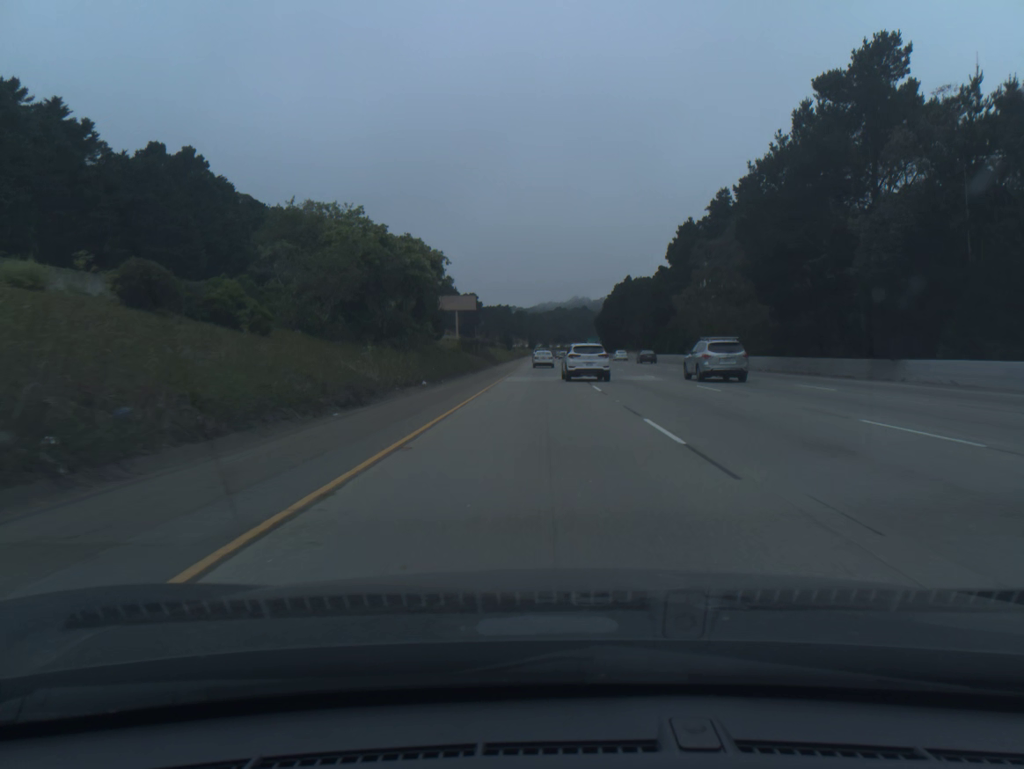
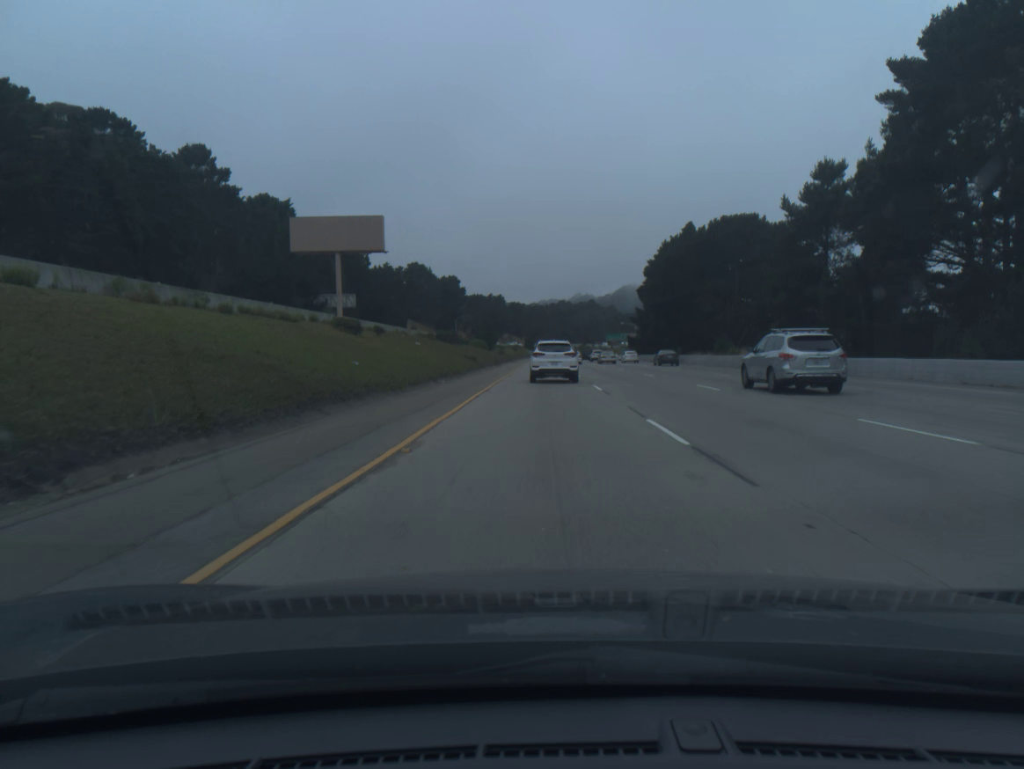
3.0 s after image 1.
(-0.1, +87.7) m; 0°
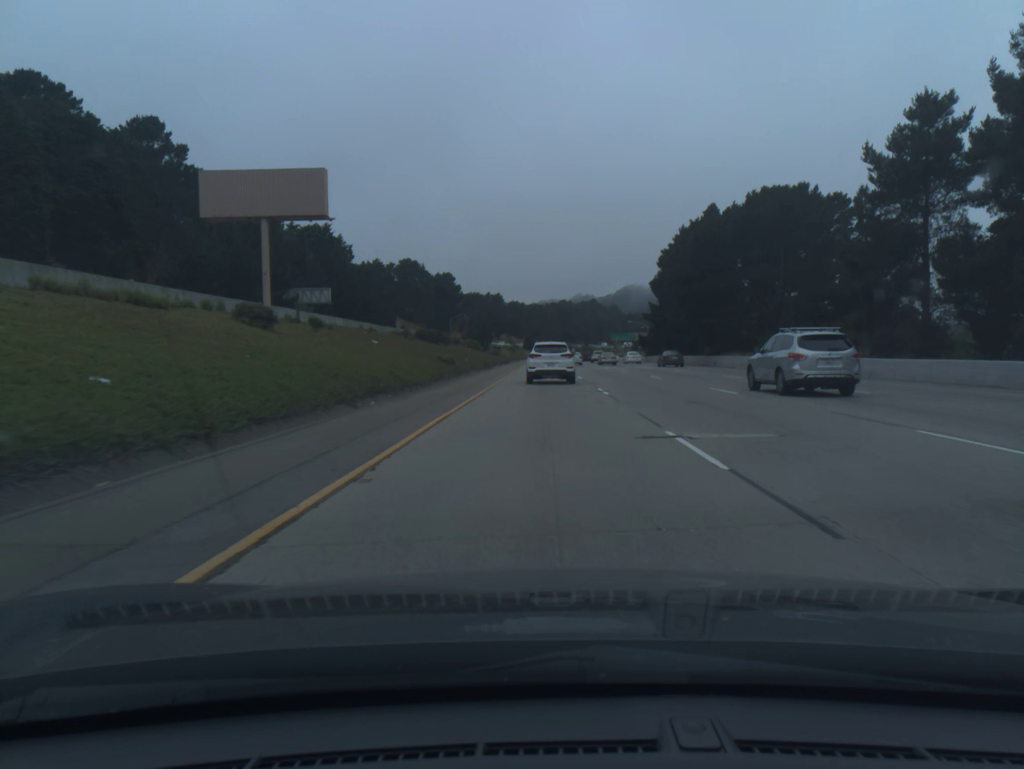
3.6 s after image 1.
(0.0, +16.8) m; 0°
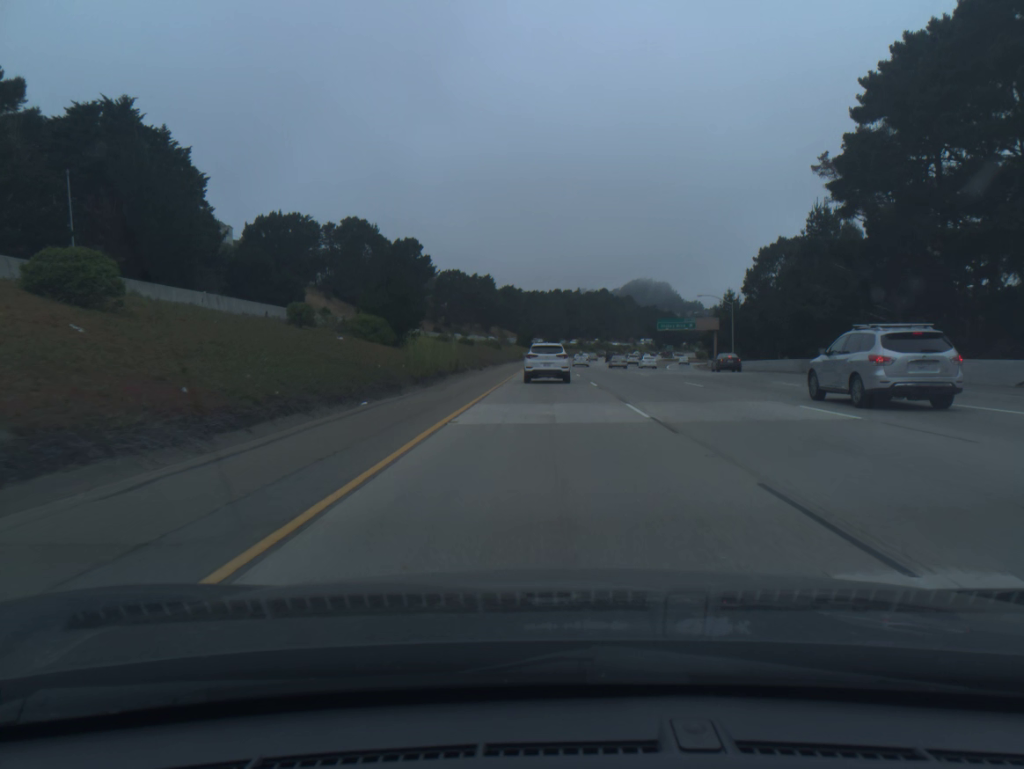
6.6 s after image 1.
(-0.1, +81.3) m; 0°
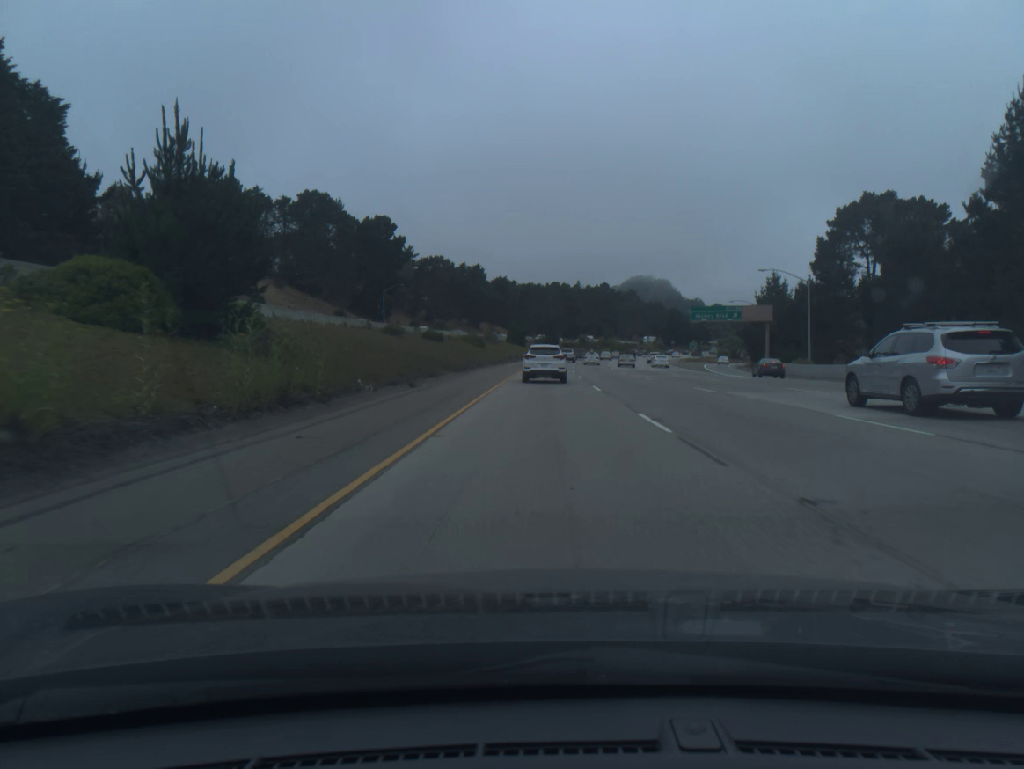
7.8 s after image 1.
(0.0, +31.6) m; 0°
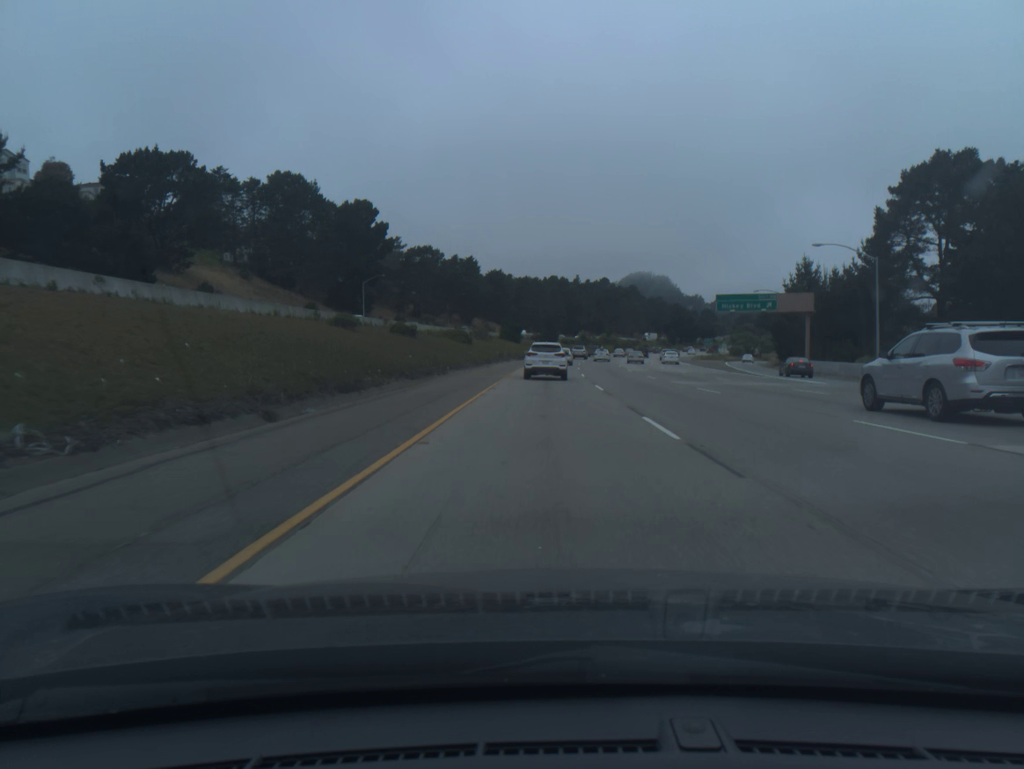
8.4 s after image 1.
(0.0, +15.7) m; 0°
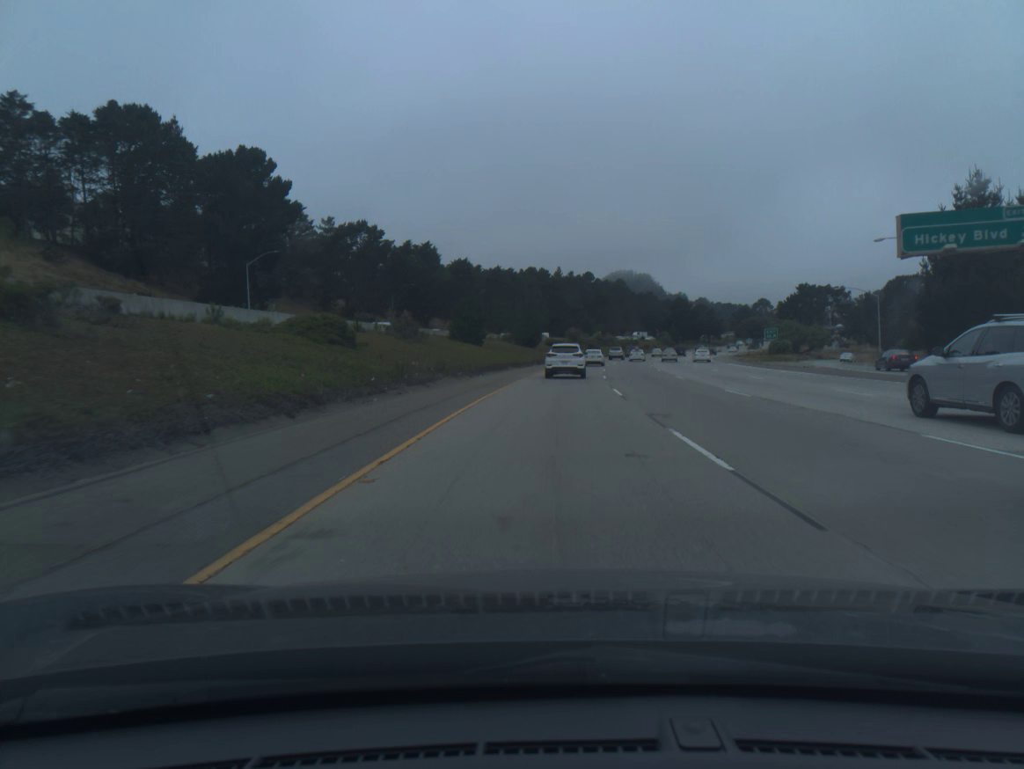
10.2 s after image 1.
(+0.5, +46.6) m; +2°
